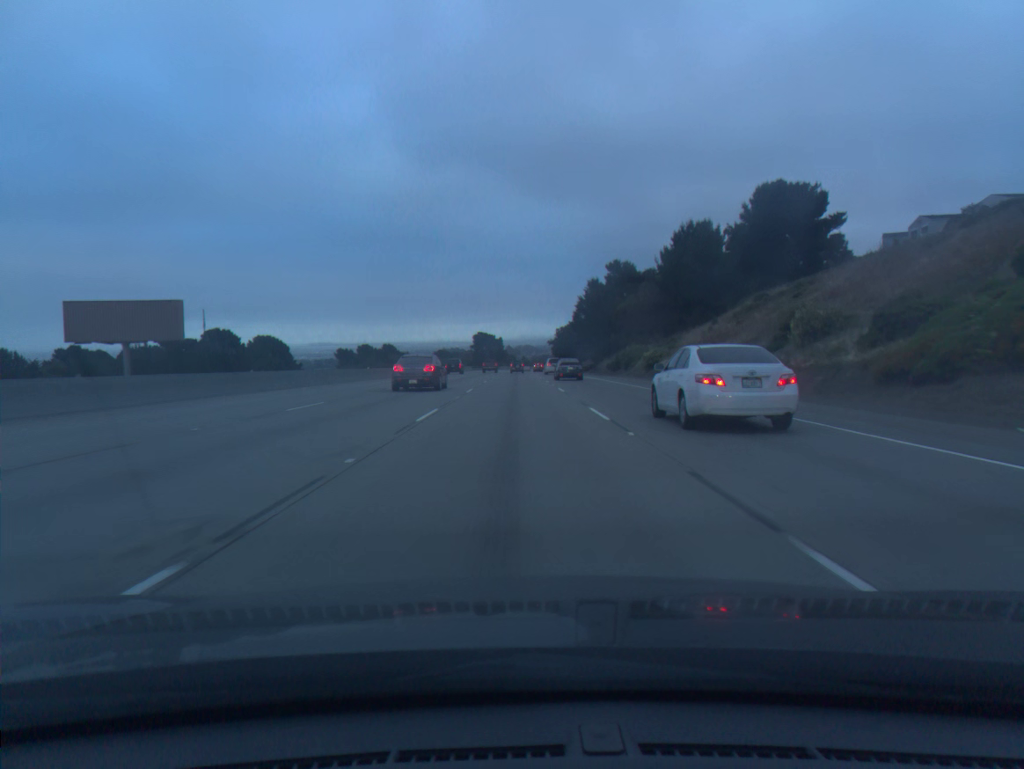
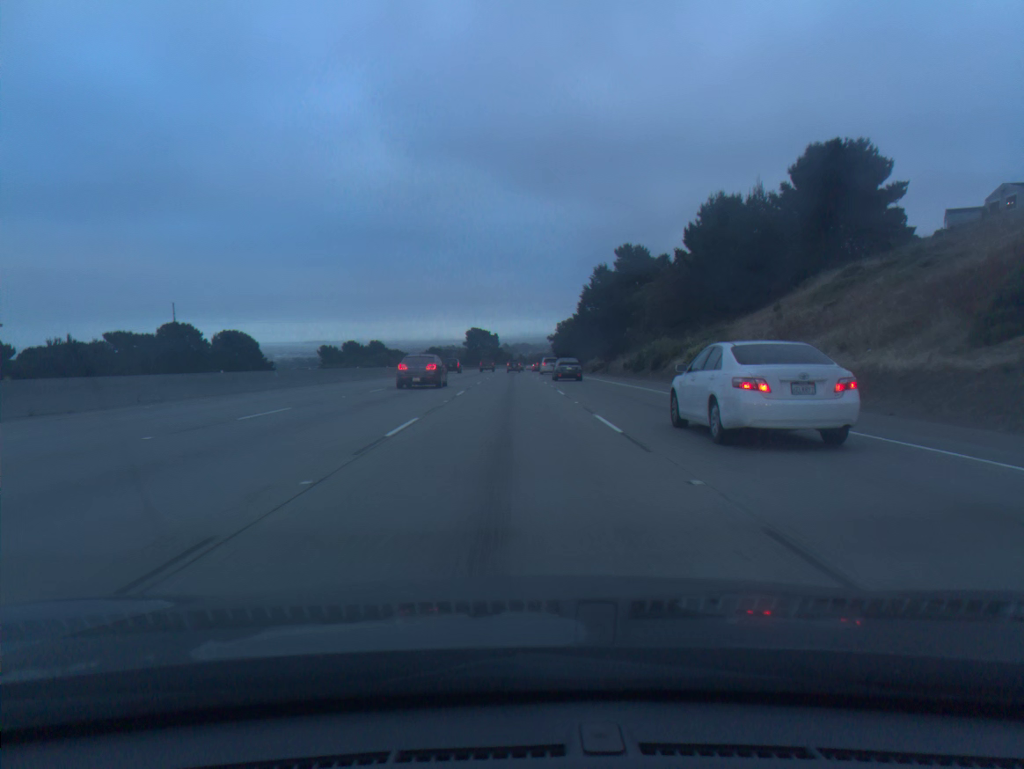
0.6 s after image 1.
(0.0, +17.6) m; 0°
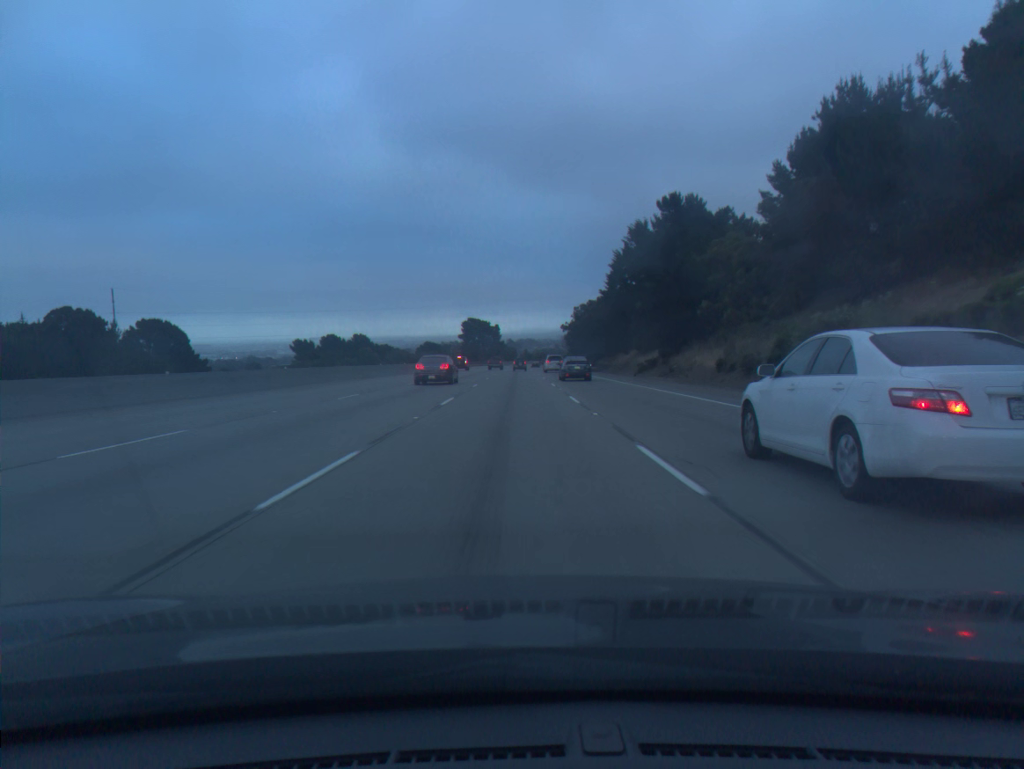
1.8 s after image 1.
(0.0, +35.3) m; 0°
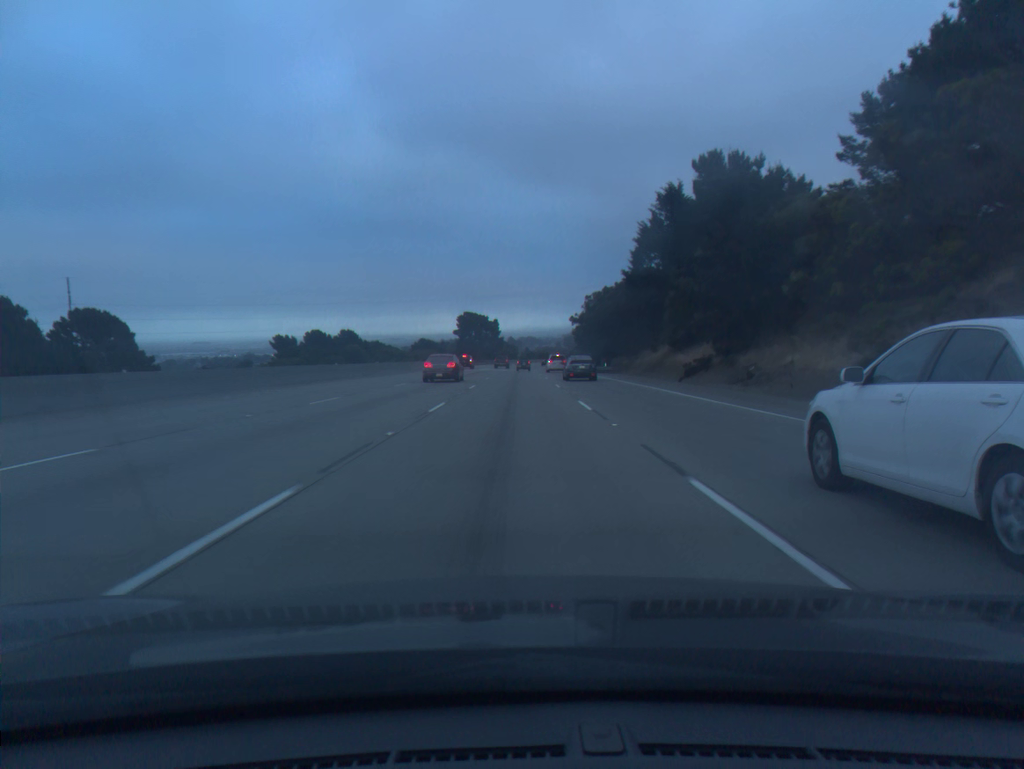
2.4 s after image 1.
(0.0, +17.7) m; 0°
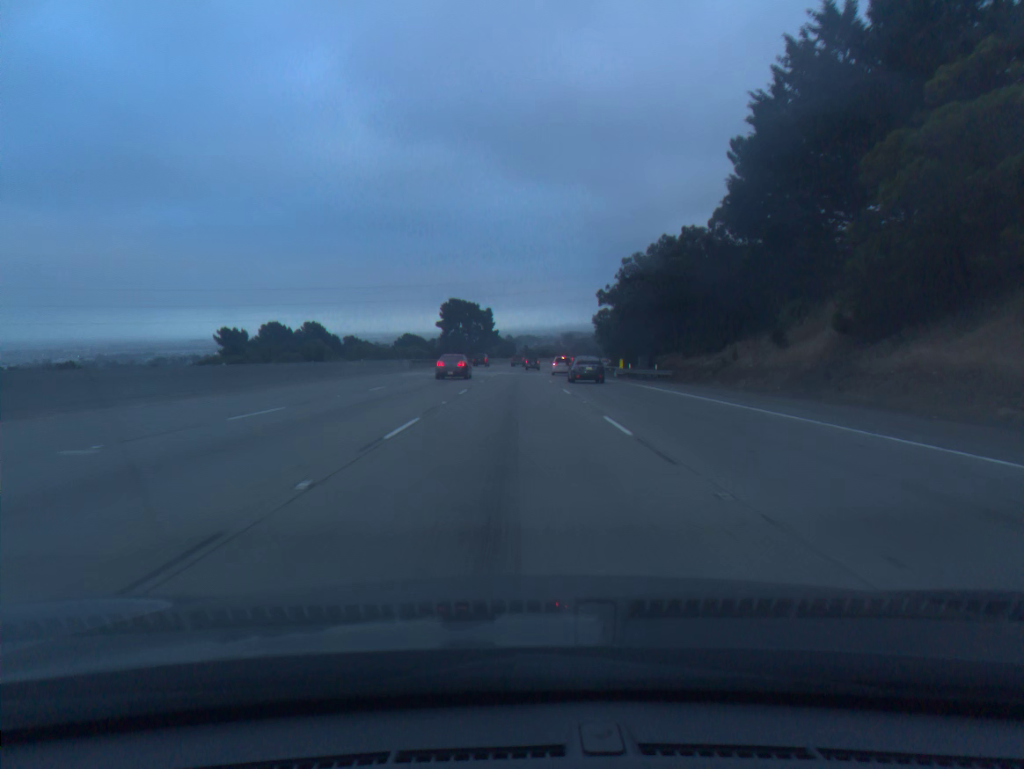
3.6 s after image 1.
(0.0, +35.4) m; 0°
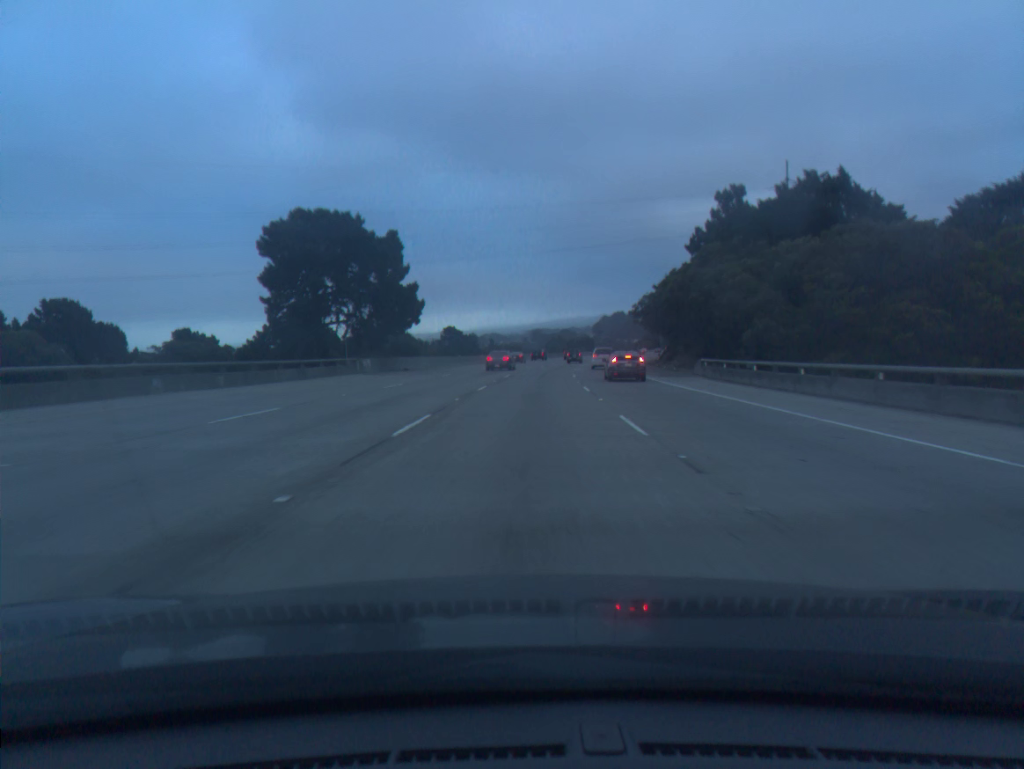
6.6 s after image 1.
(+0.9, +88.5) m; +2°
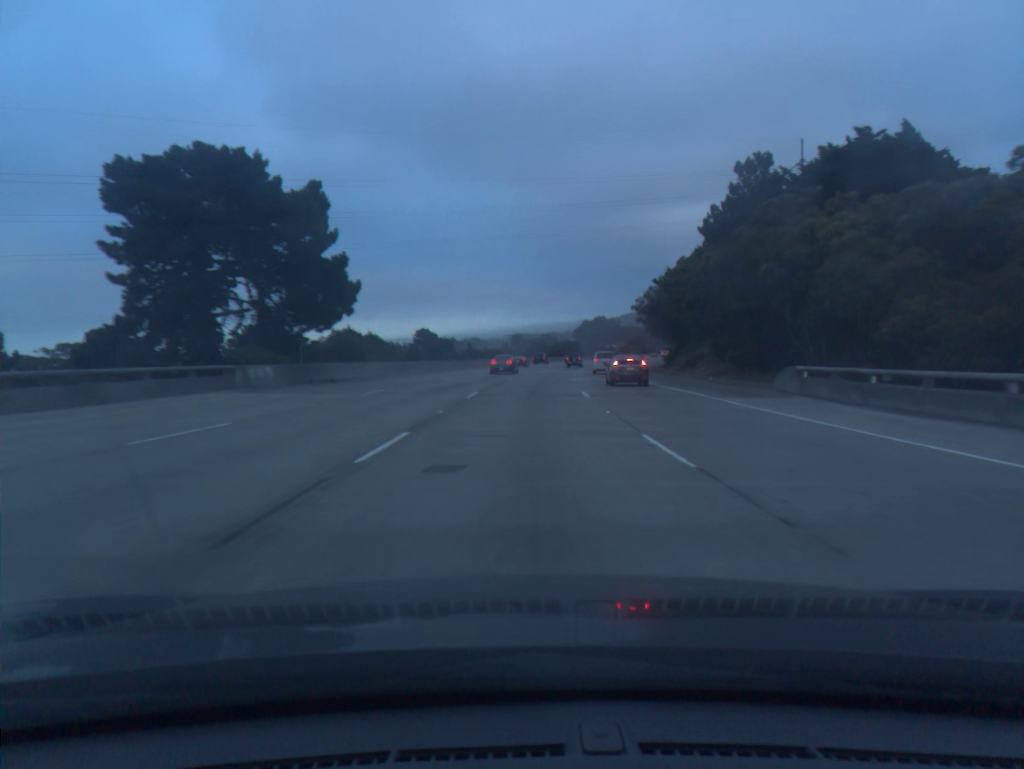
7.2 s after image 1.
(+0.2, +17.7) m; +1°
